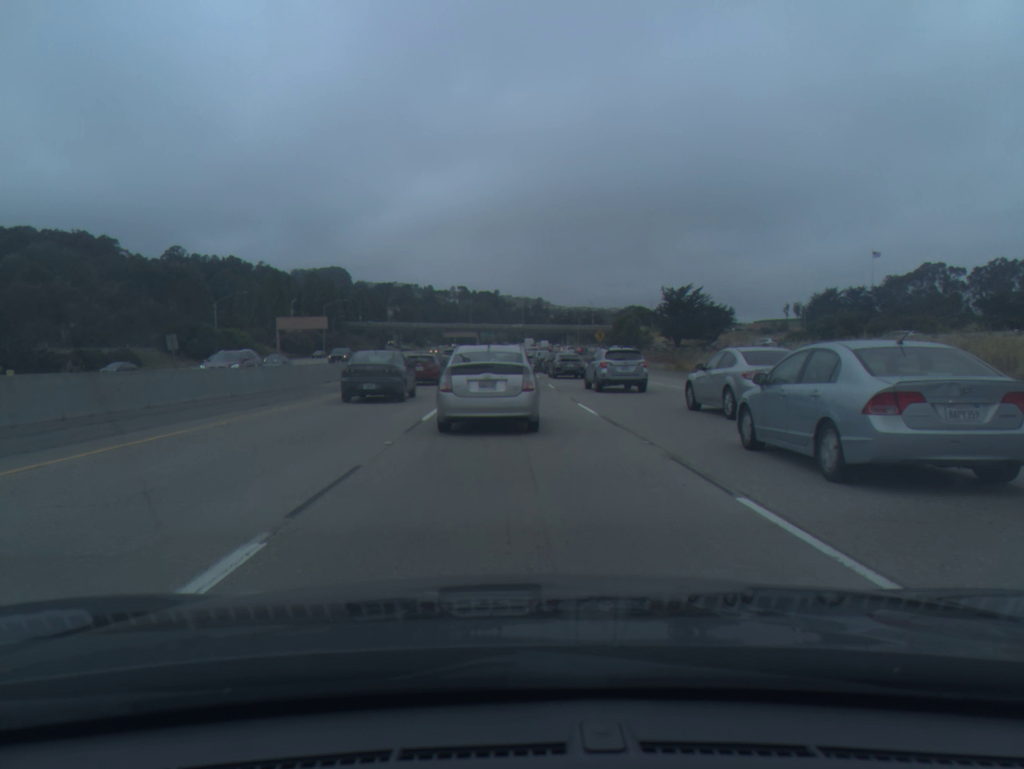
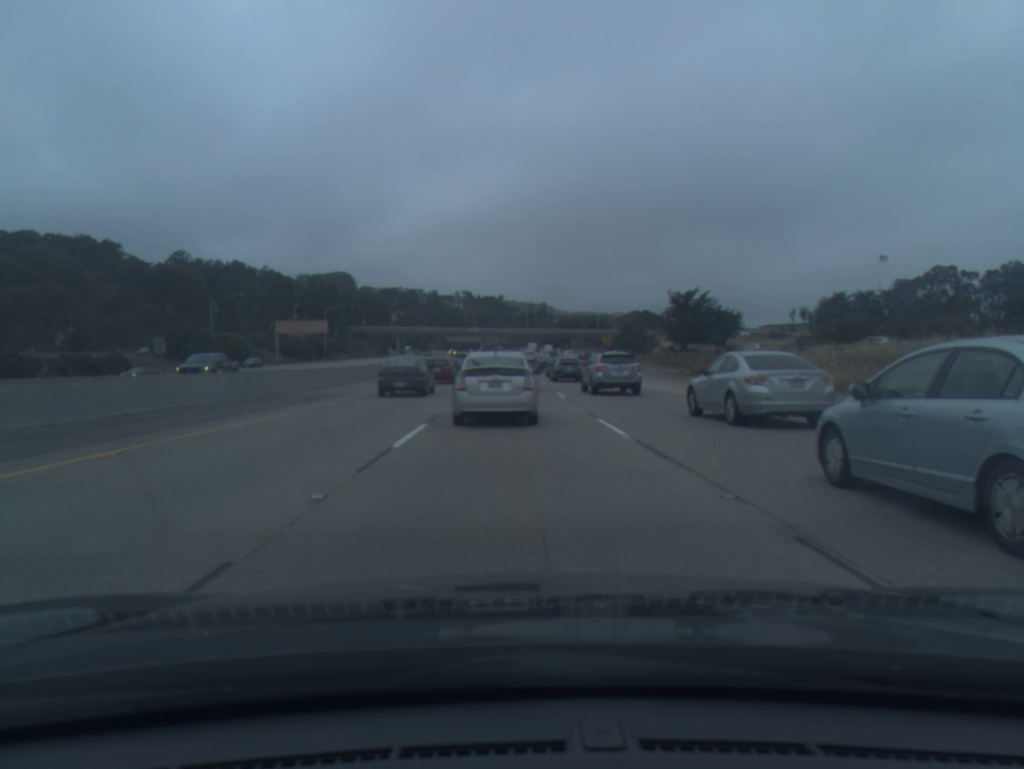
(0.0, +4.1) m; 0°
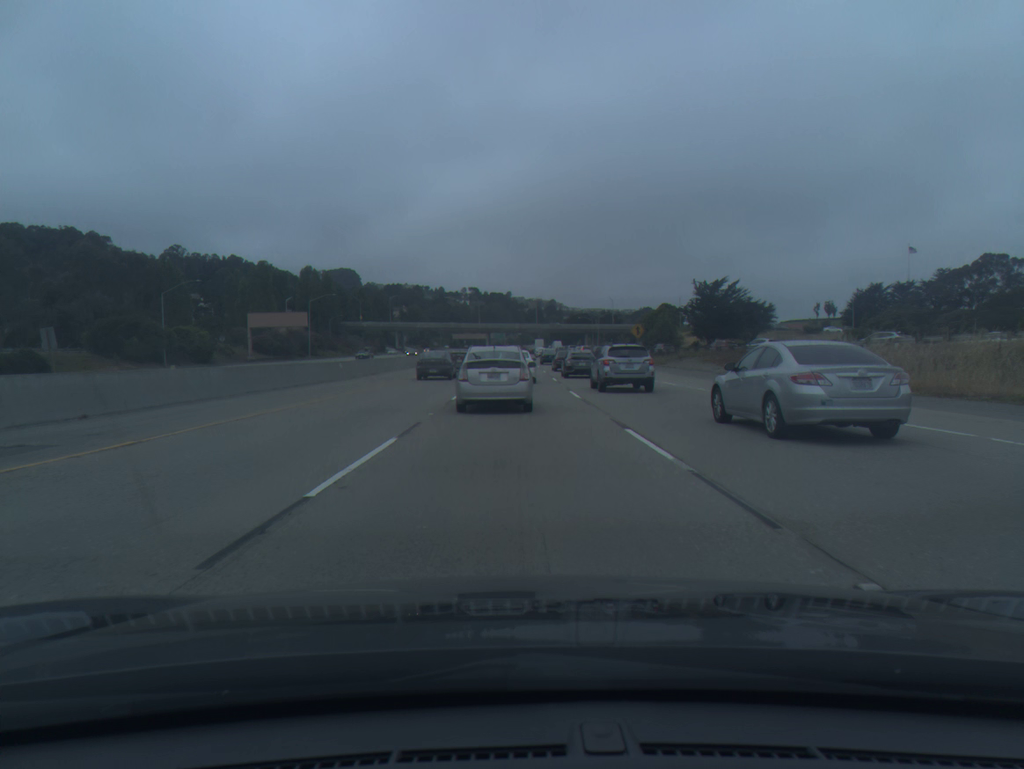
(-0.1, +18.4) m; -1°
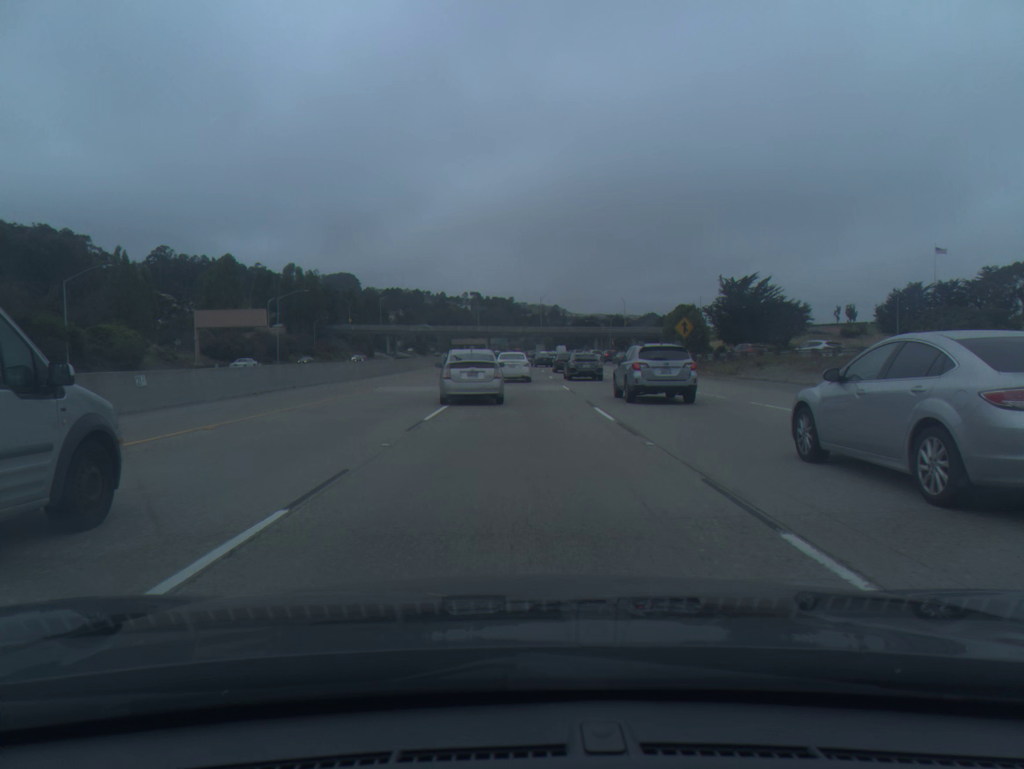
(0.0, +21.8) m; 0°
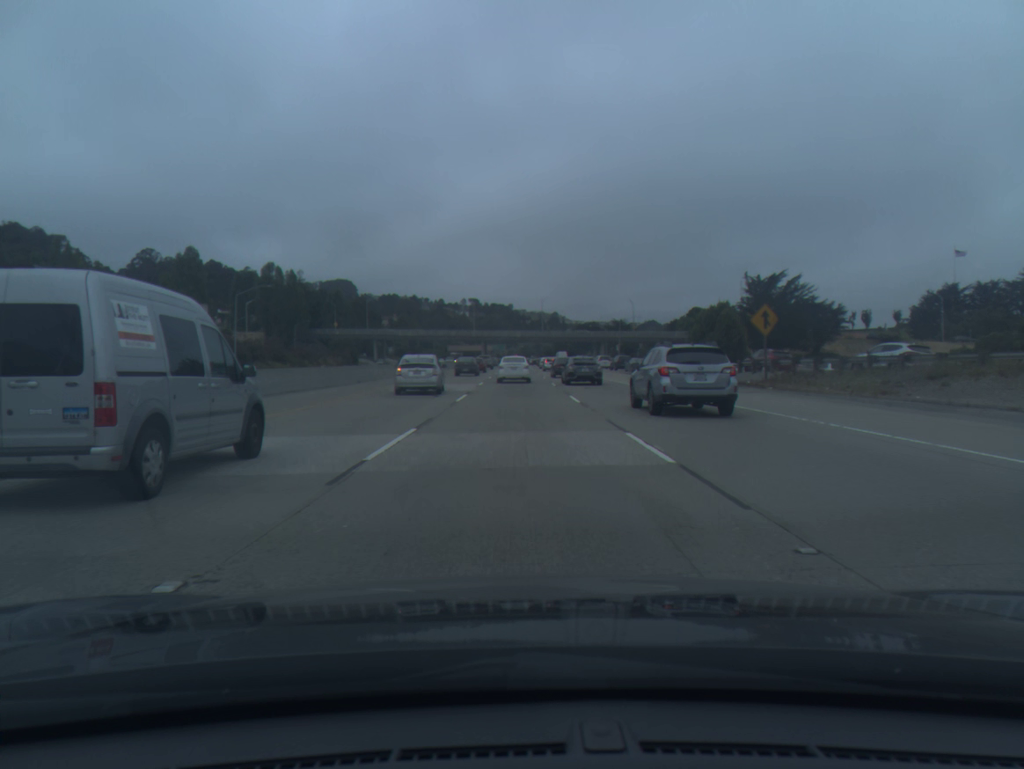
(0.0, +20.1) m; 0°
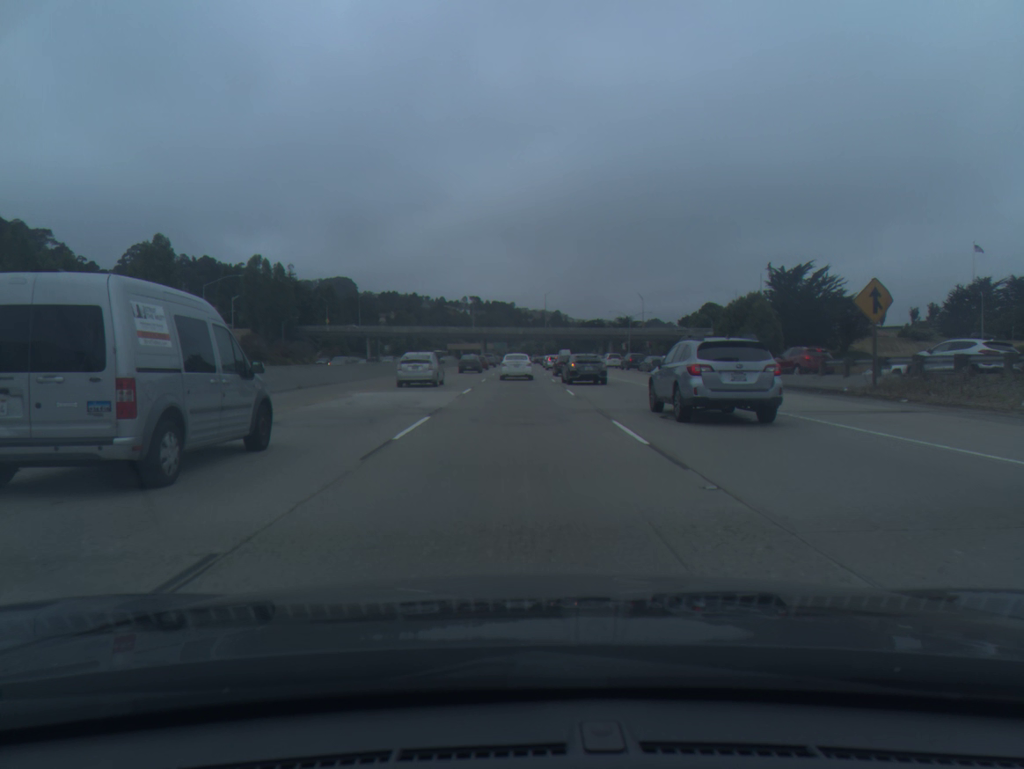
(0.0, +12.1) m; 0°
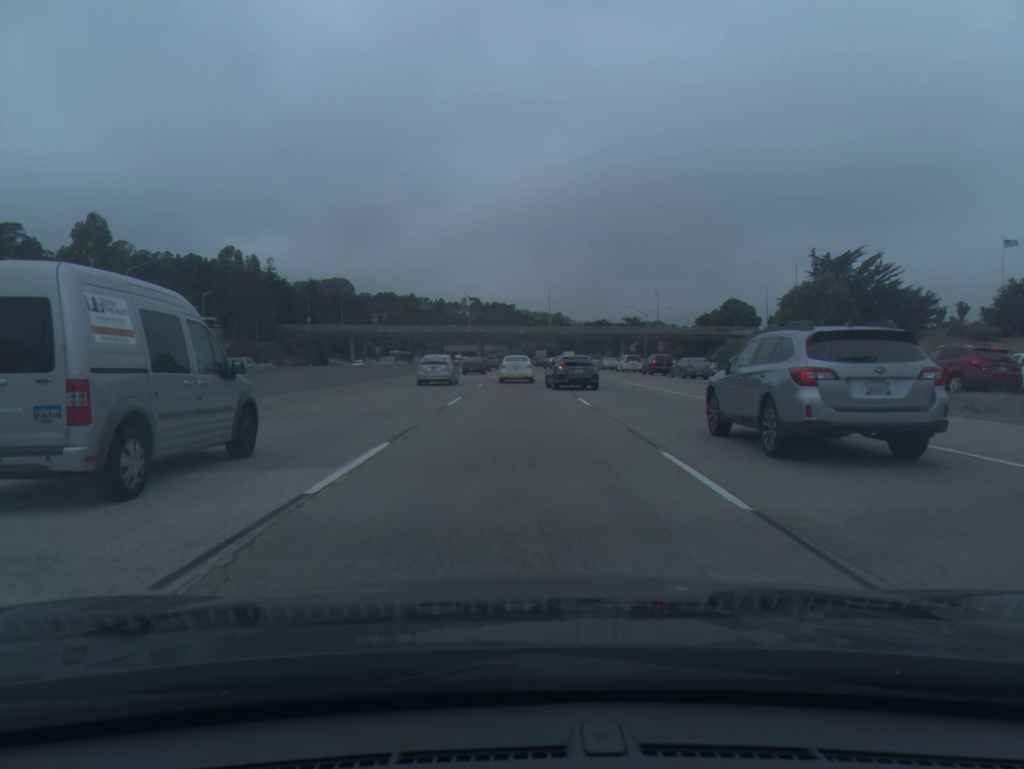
(0.0, +19.5) m; 0°
